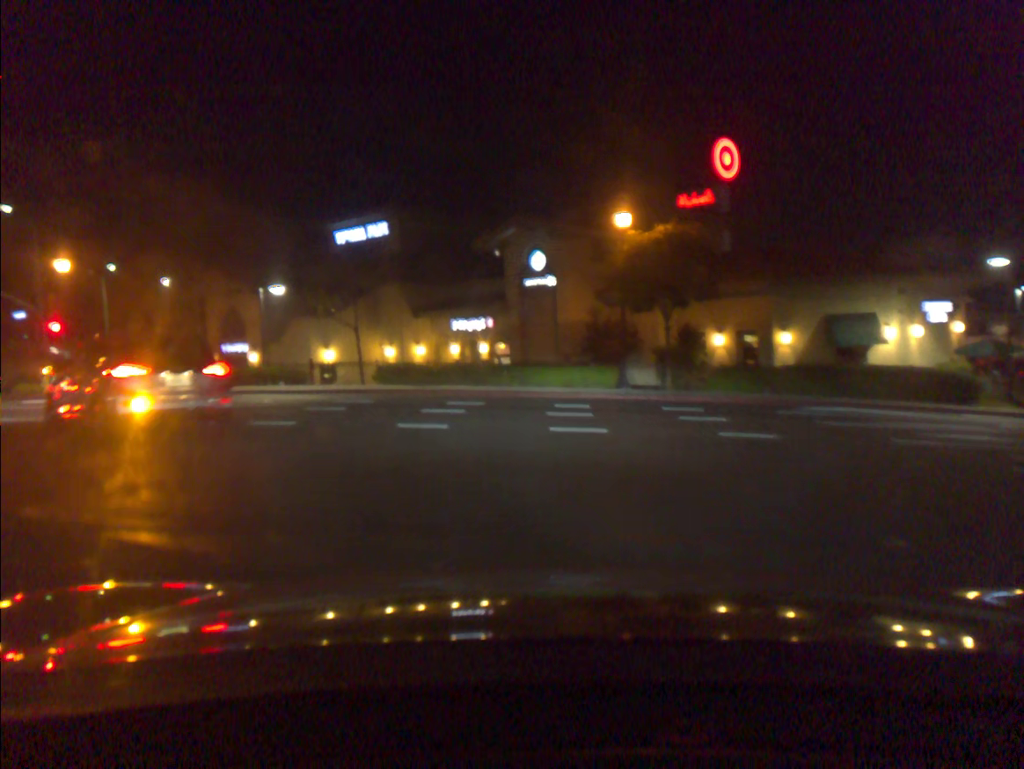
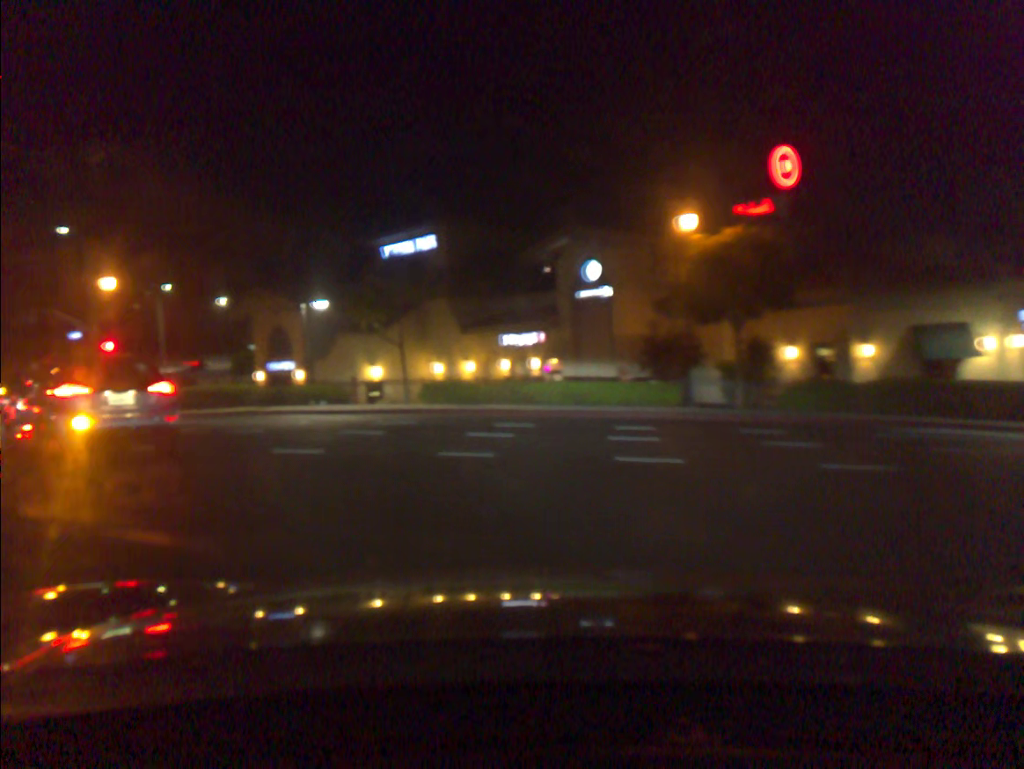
(-0.1, +2.0) m; -4°
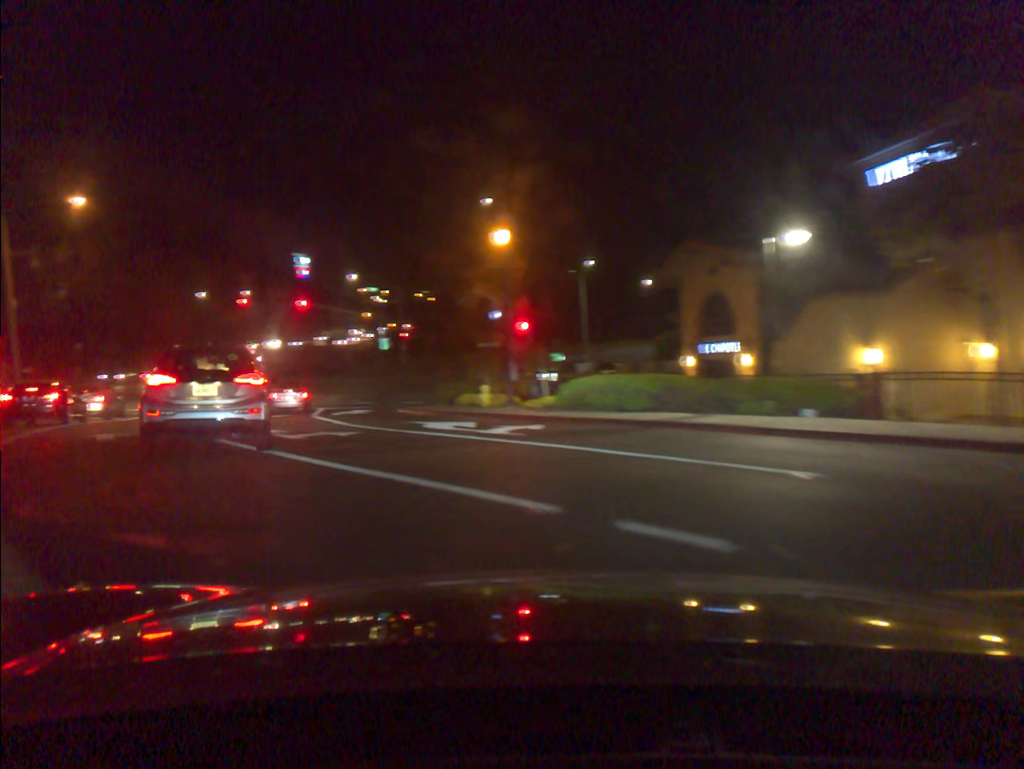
(-3.7, +11.9) m; -31°
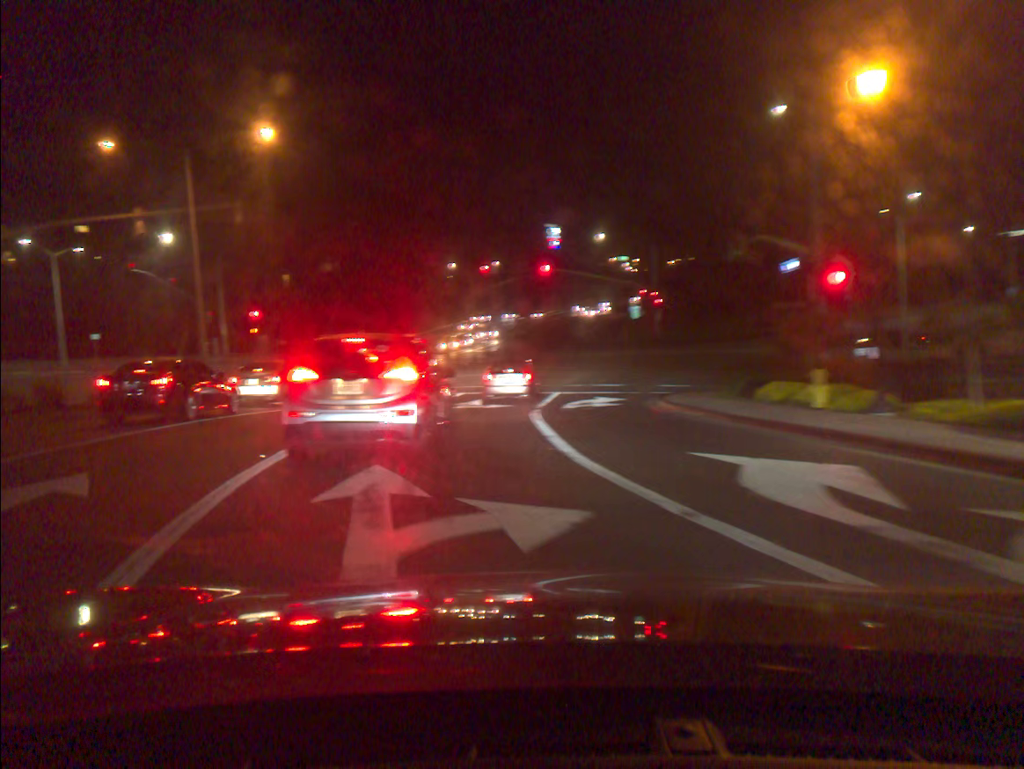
(-1.6, +11.0) m; -19°
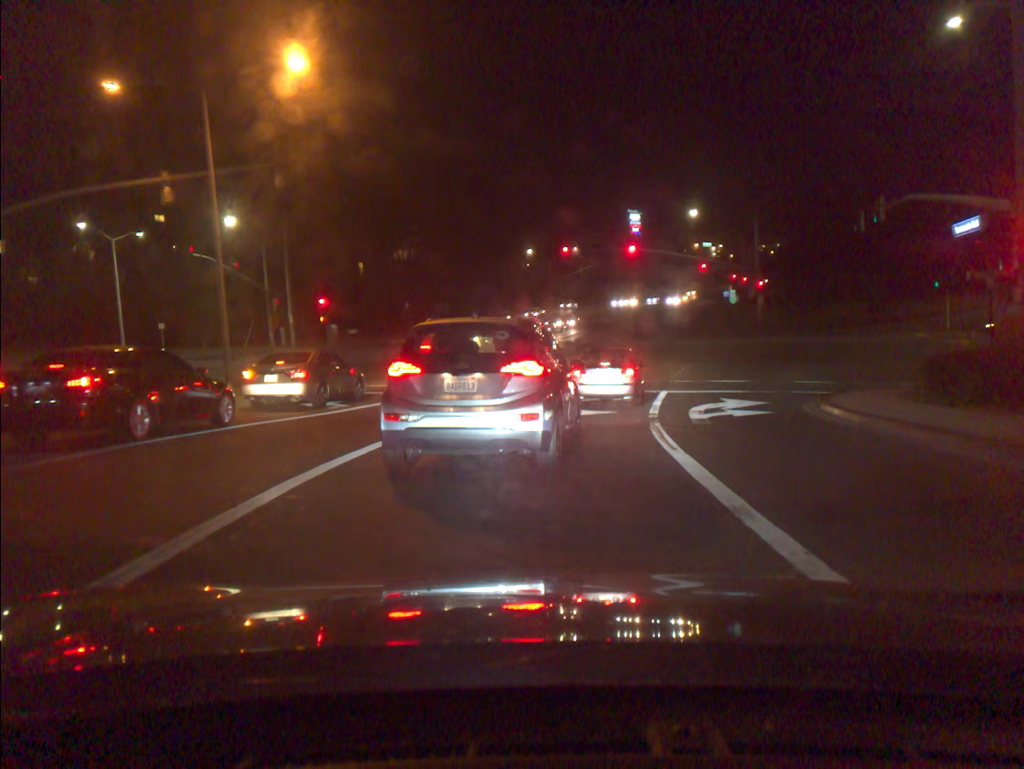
(-0.2, +6.6) m; -2°
